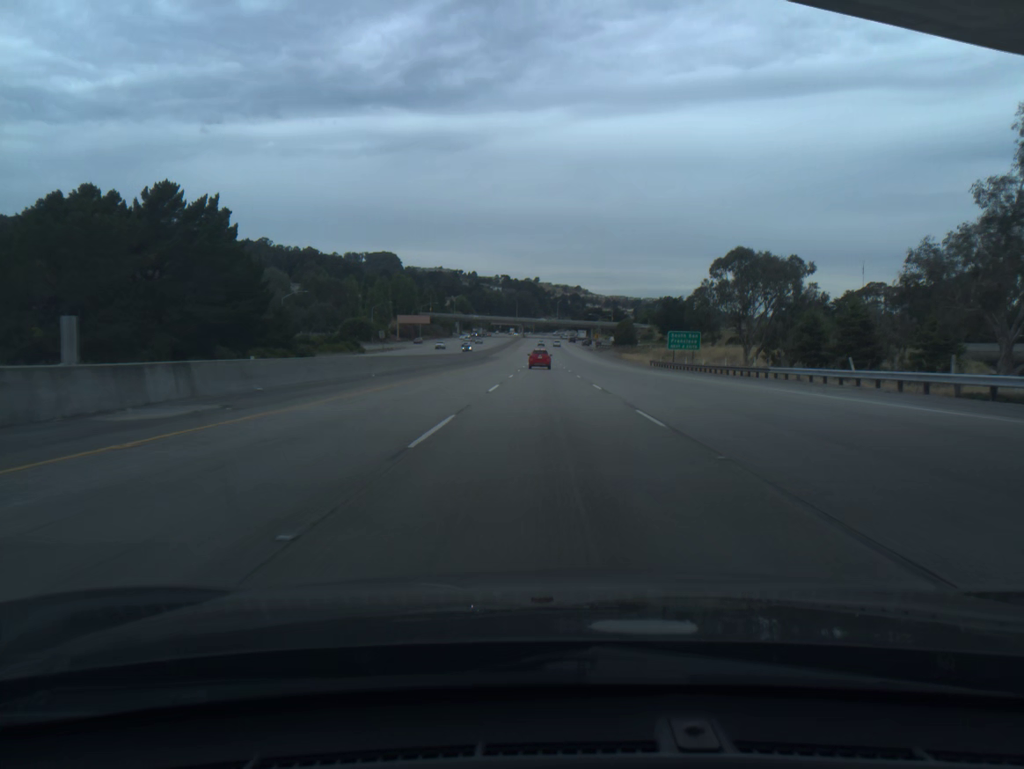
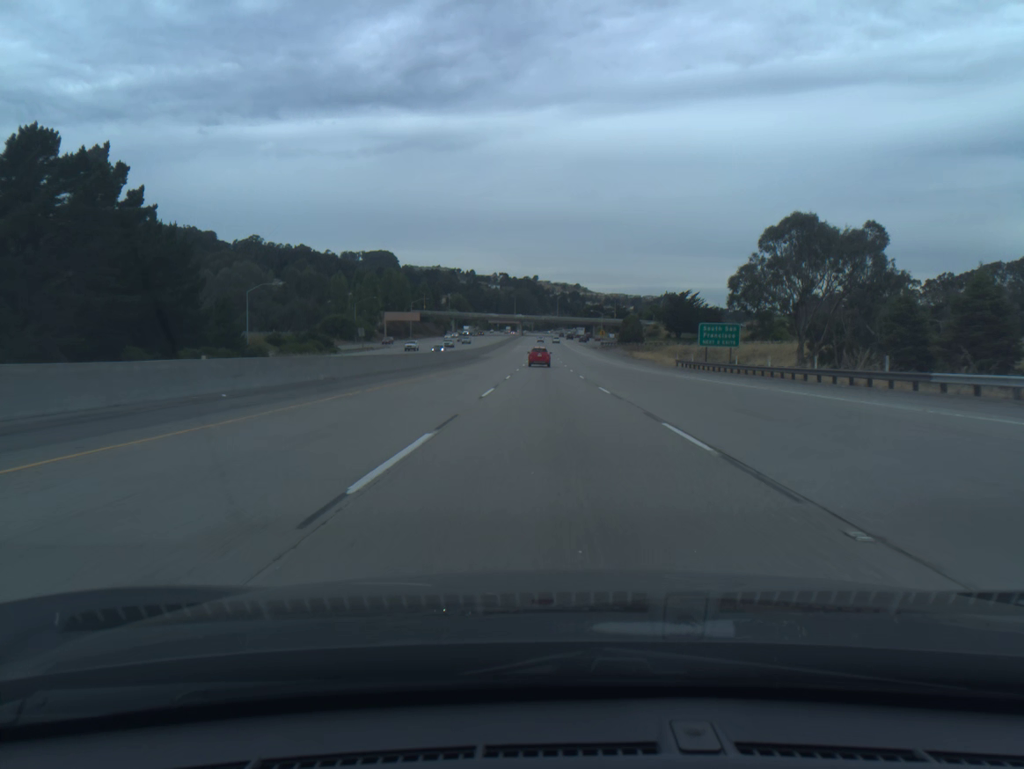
(0.0, +18.1) m; 0°
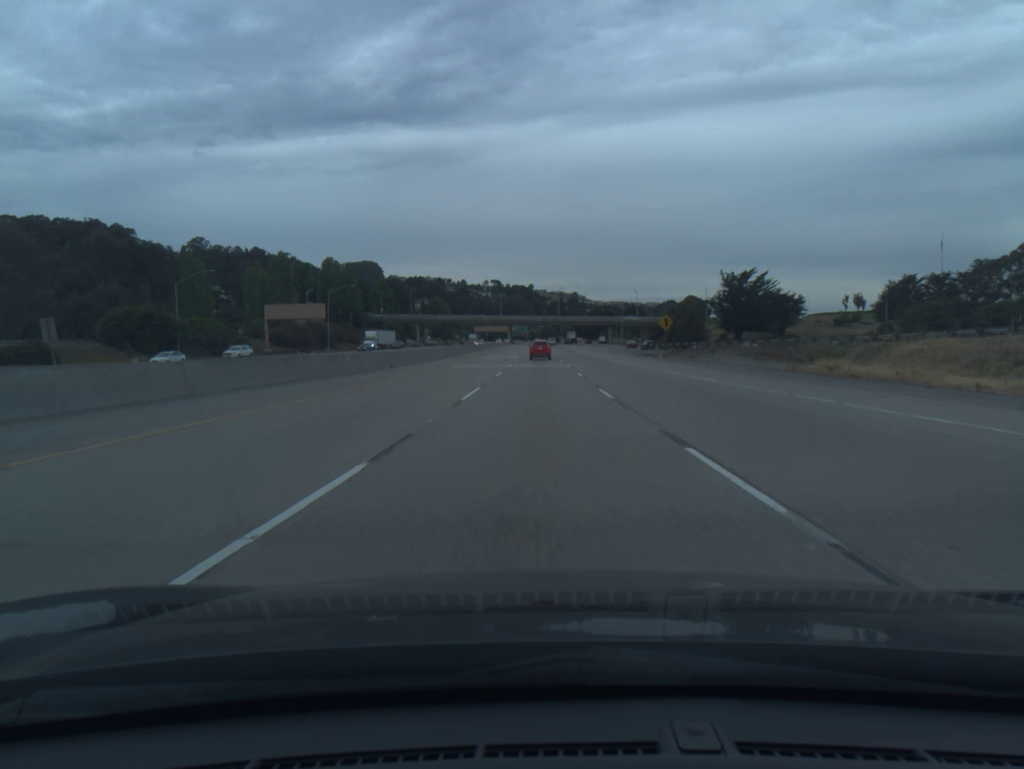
(+0.5, +90.8) m; 0°
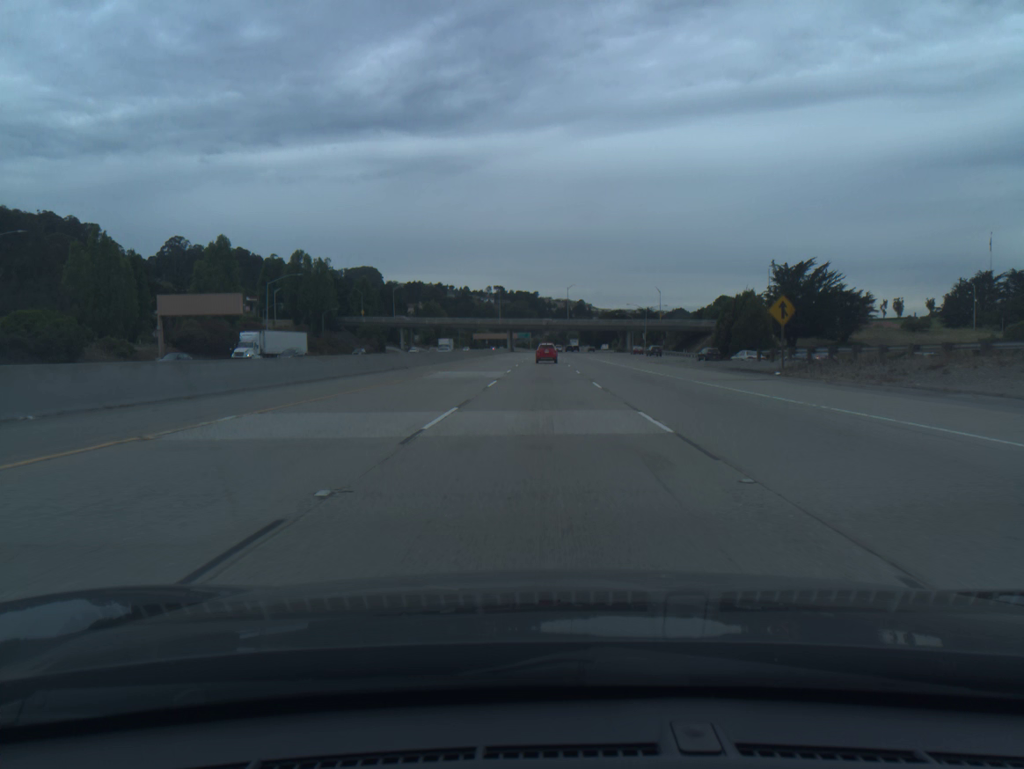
(-0.1, +36.2) m; 0°
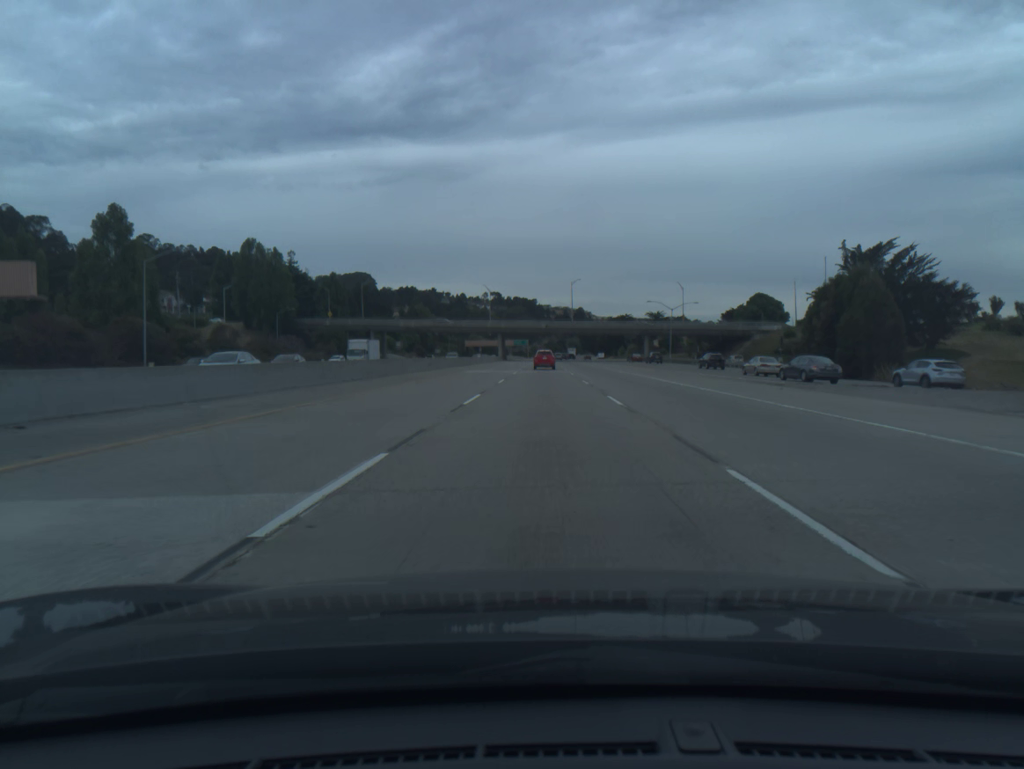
(0.0, +36.0) m; 0°
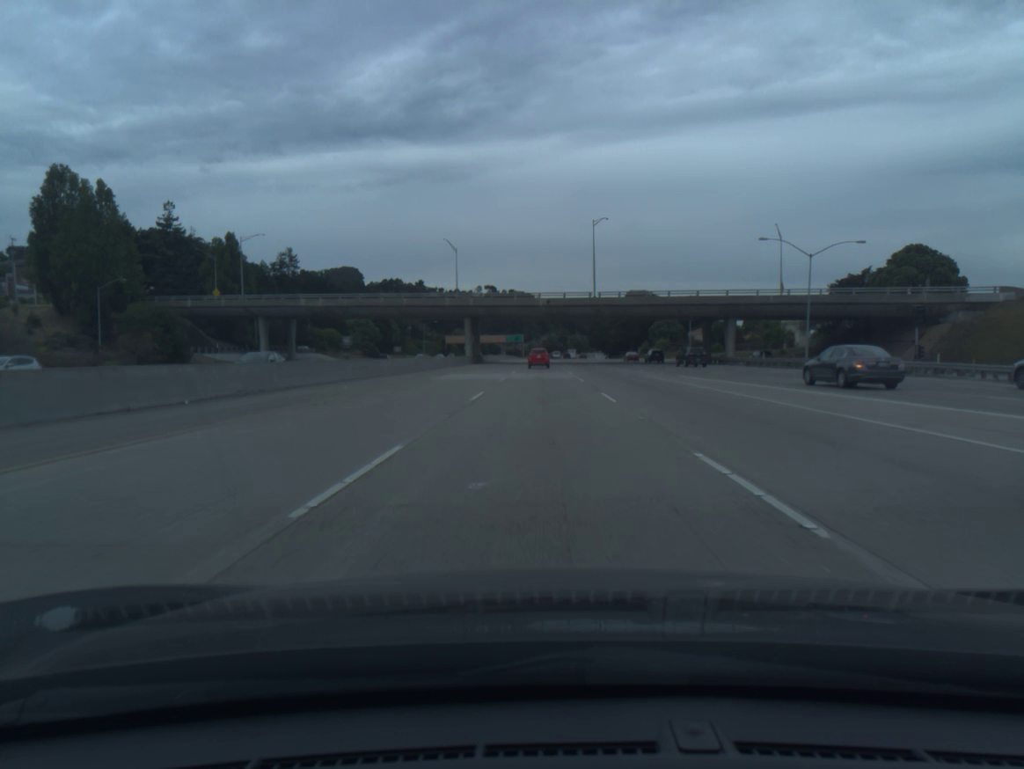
(+0.1, +71.7) m; 0°
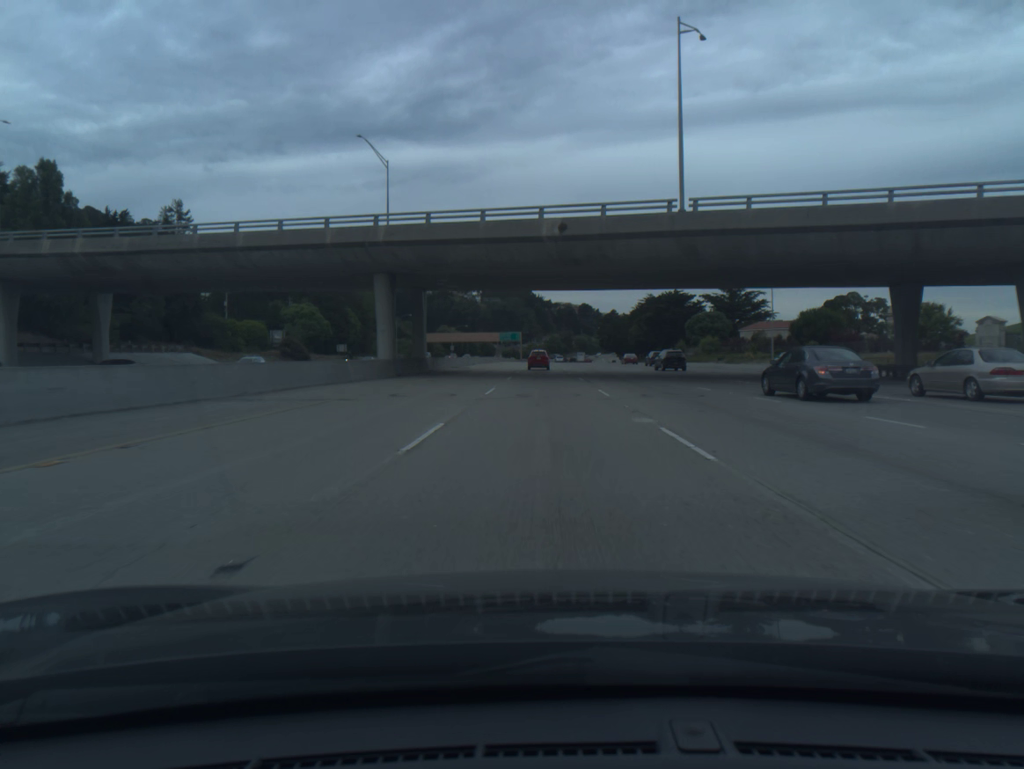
(-0.1, +53.7) m; 0°
